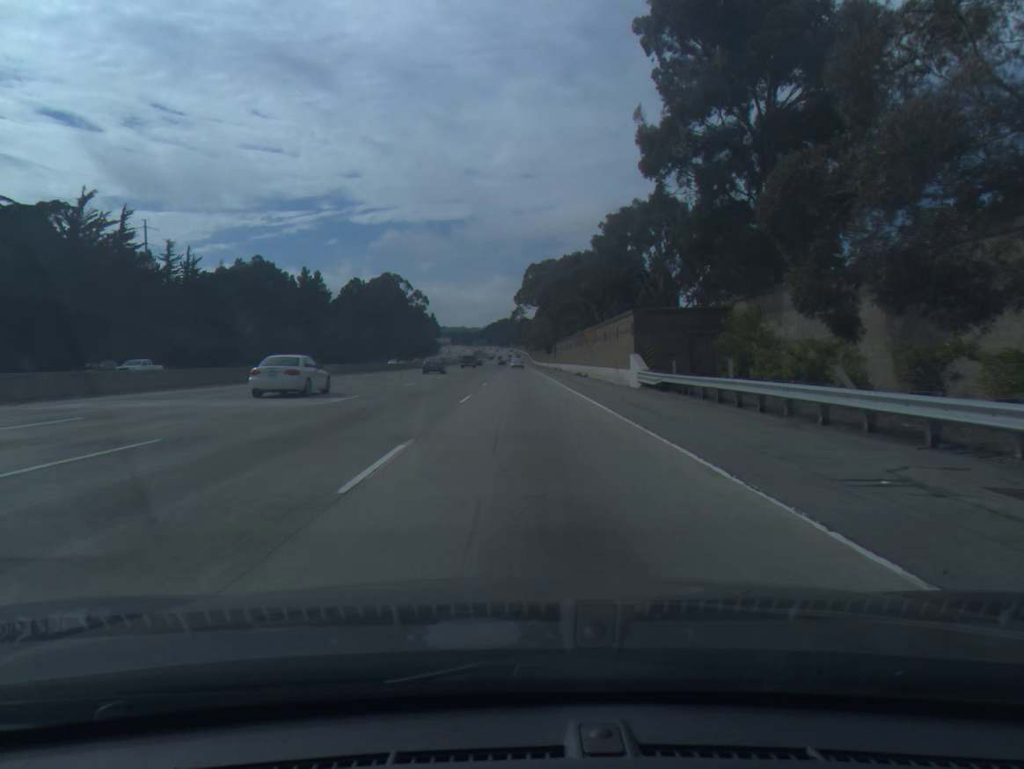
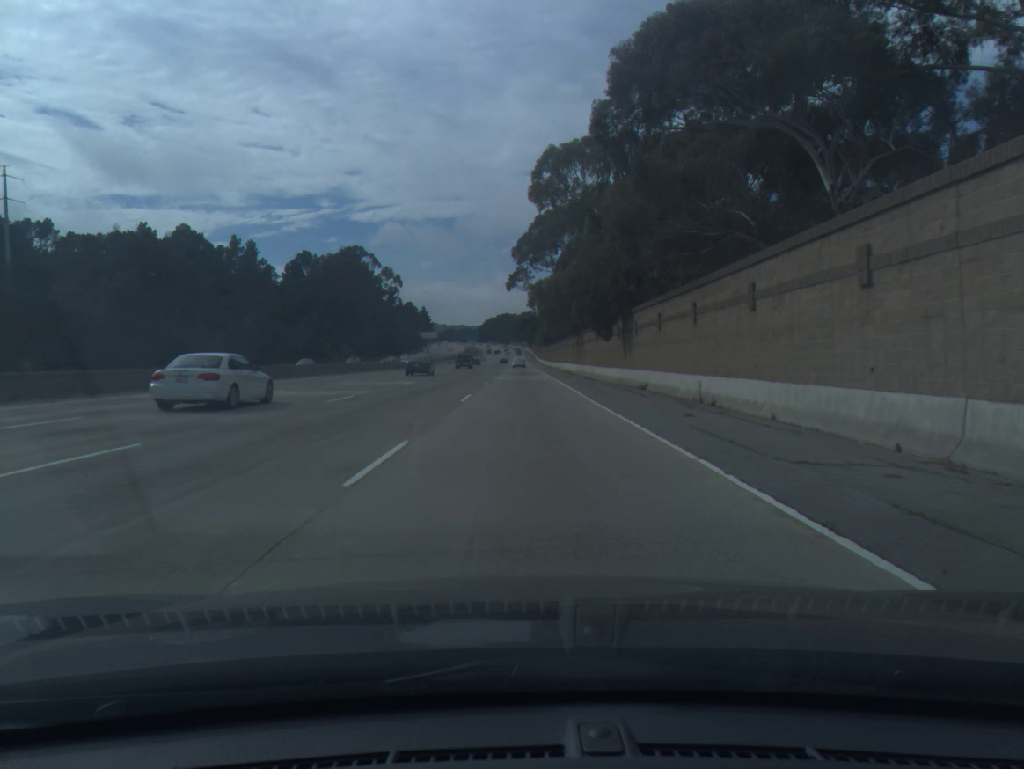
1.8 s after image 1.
(-0.1, +73.6) m; 0°
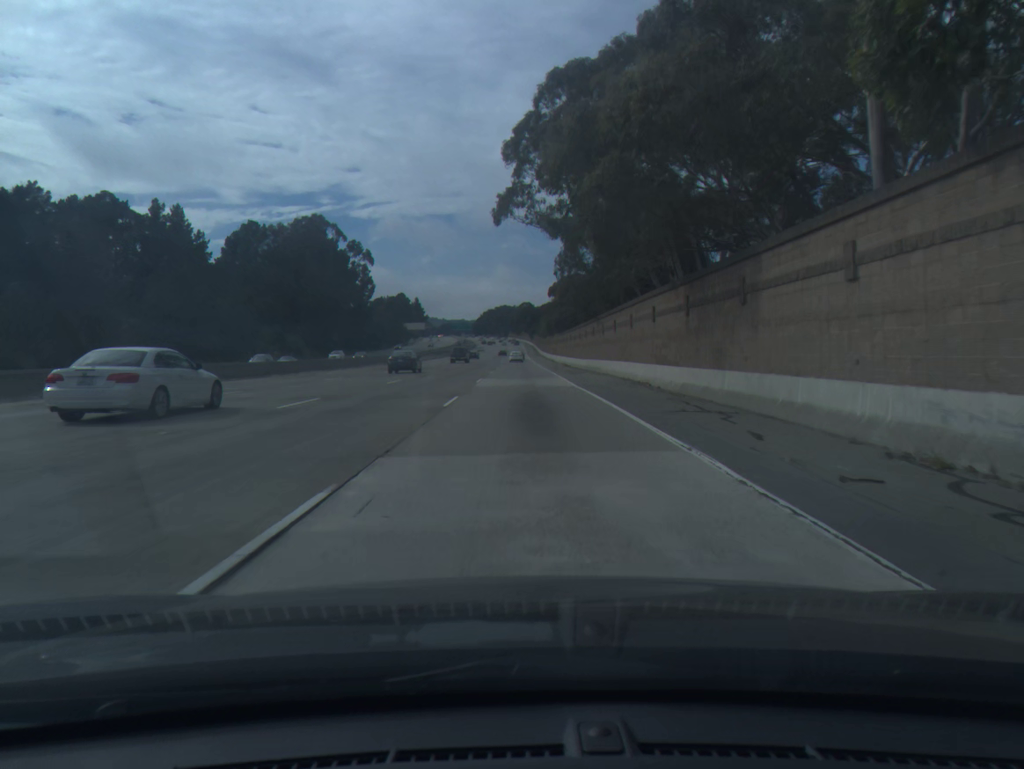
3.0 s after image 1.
(+0.1, +48.6) m; 0°
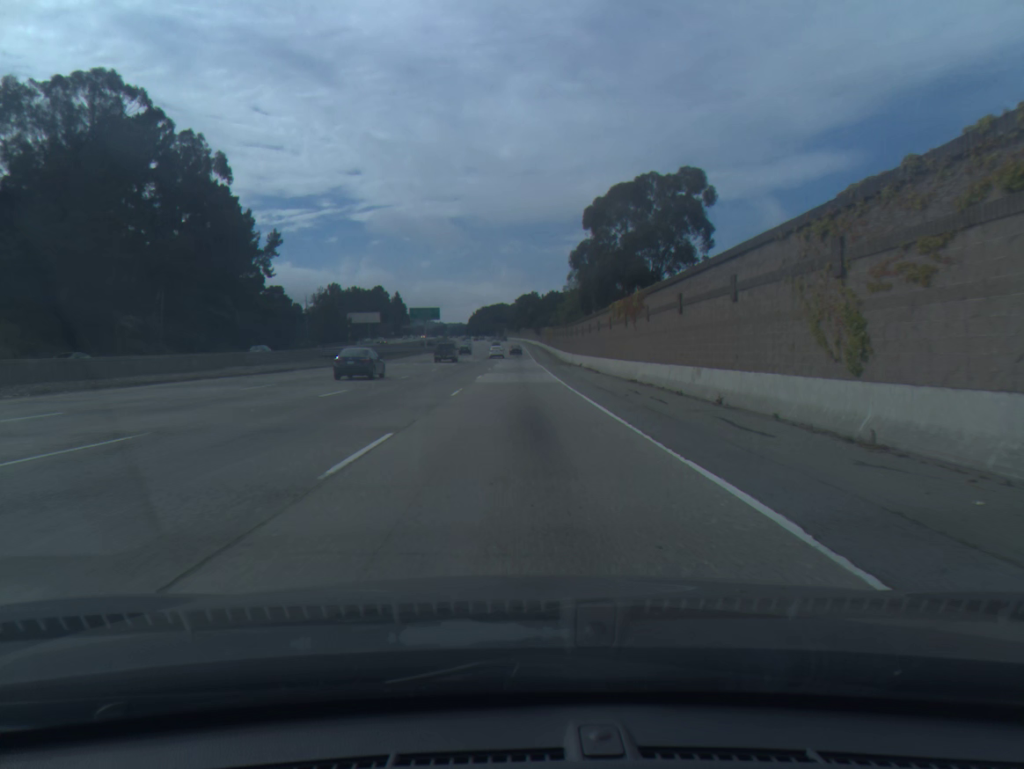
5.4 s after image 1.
(+0.1, +97.4) m; 0°
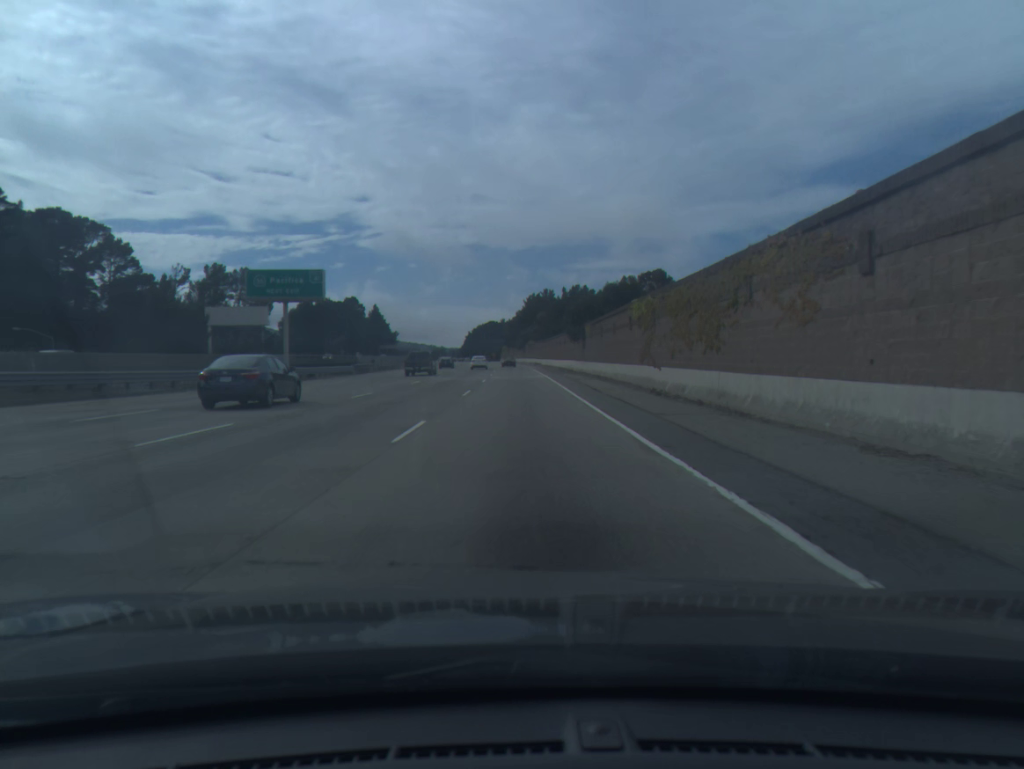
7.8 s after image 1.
(-0.3, +98.2) m; -1°
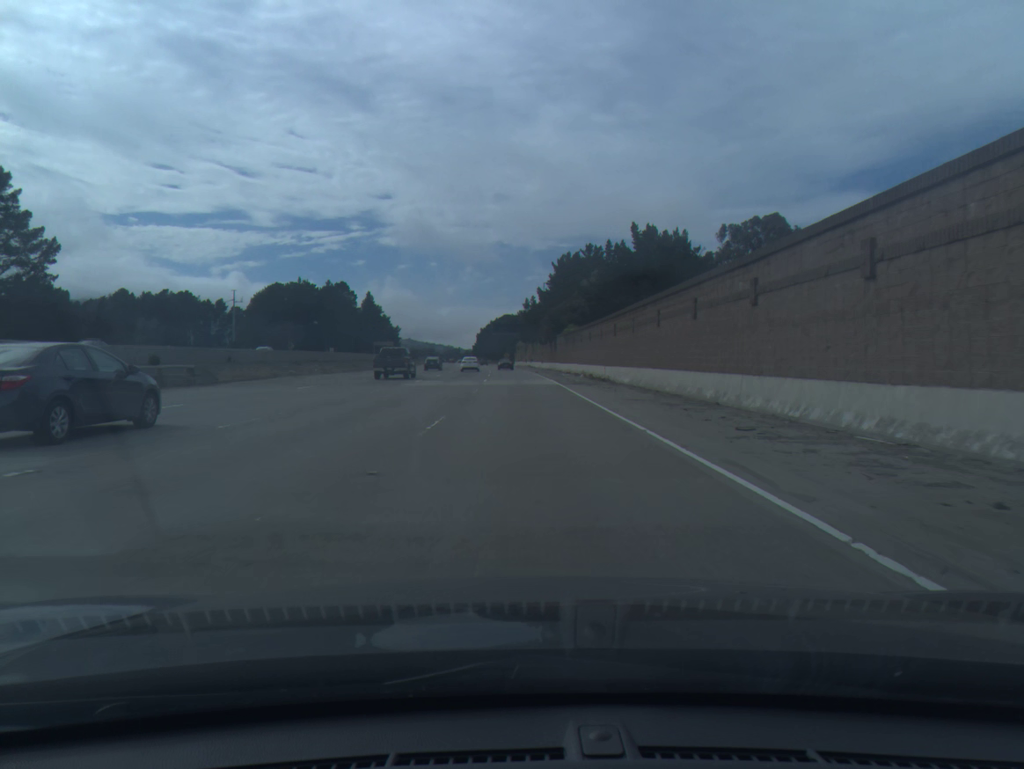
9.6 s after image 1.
(-0.3, +72.3) m; -1°
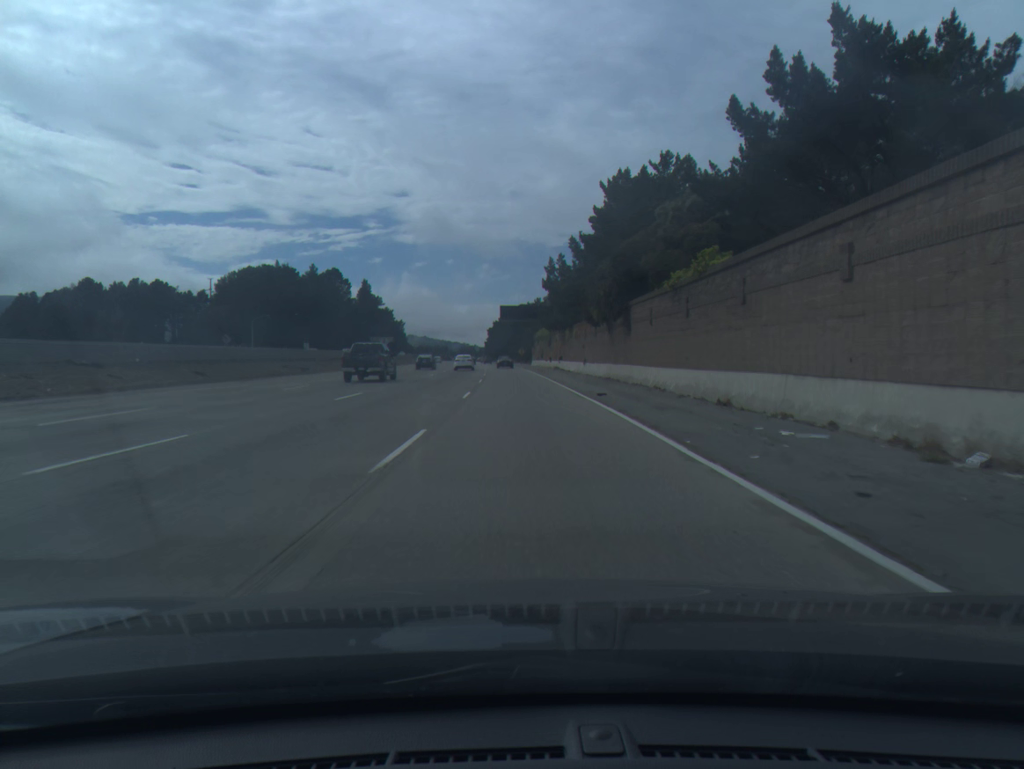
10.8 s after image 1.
(-0.3, +47.8) m; -1°
